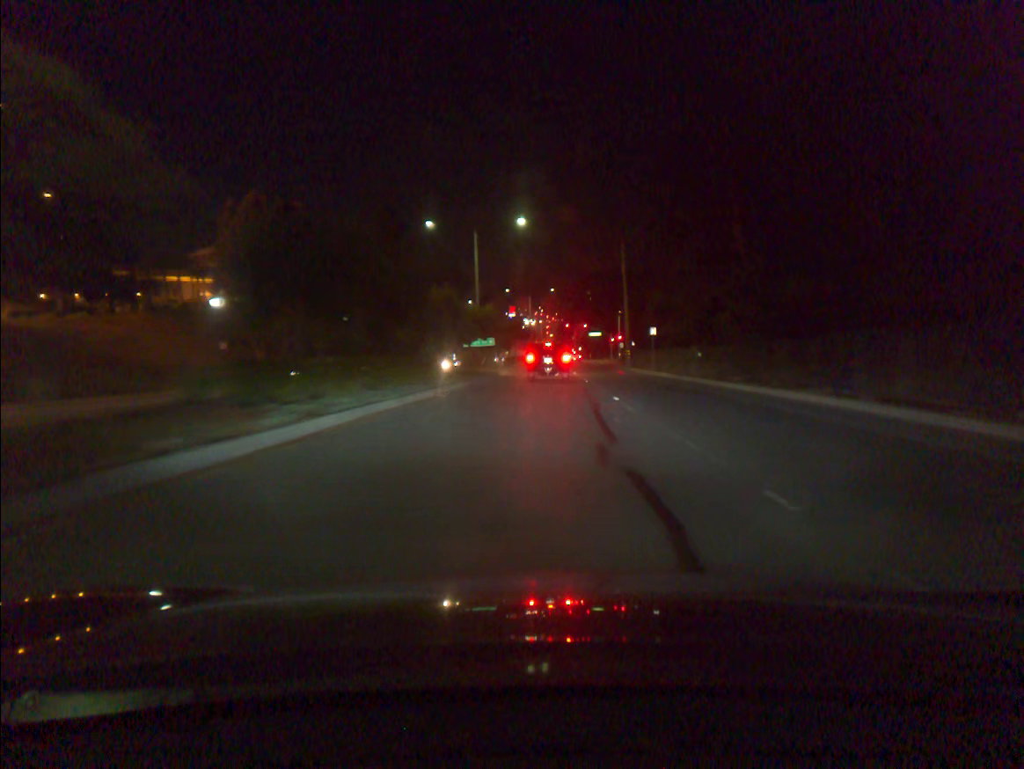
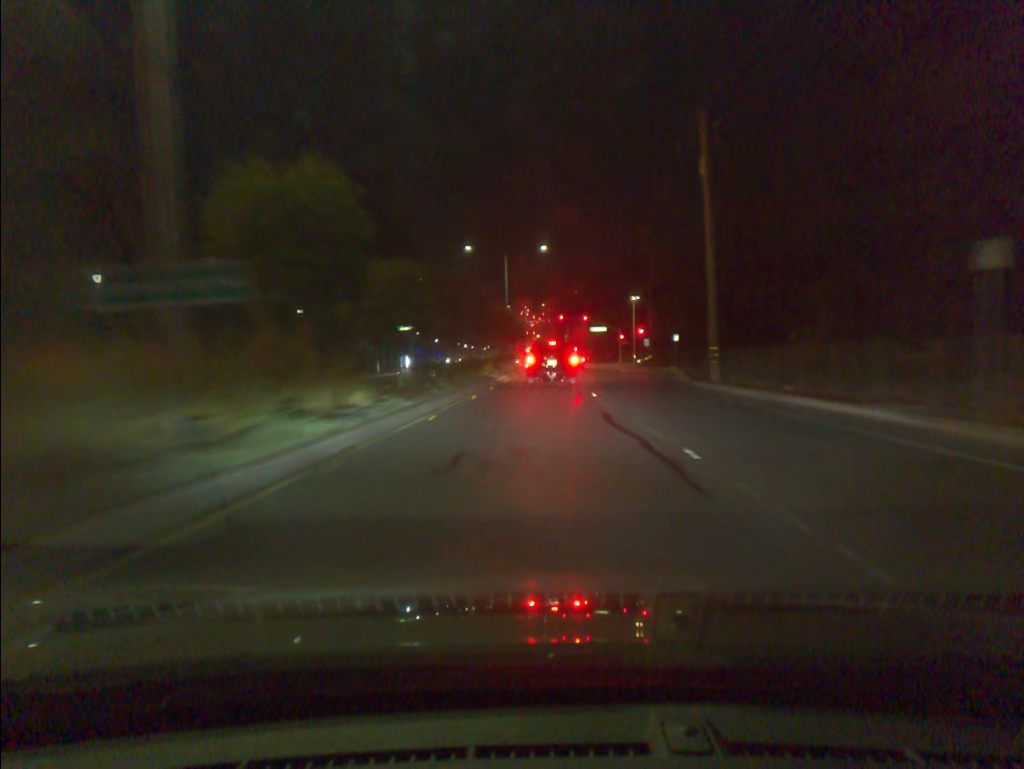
(+0.5, +40.8) m; +1°
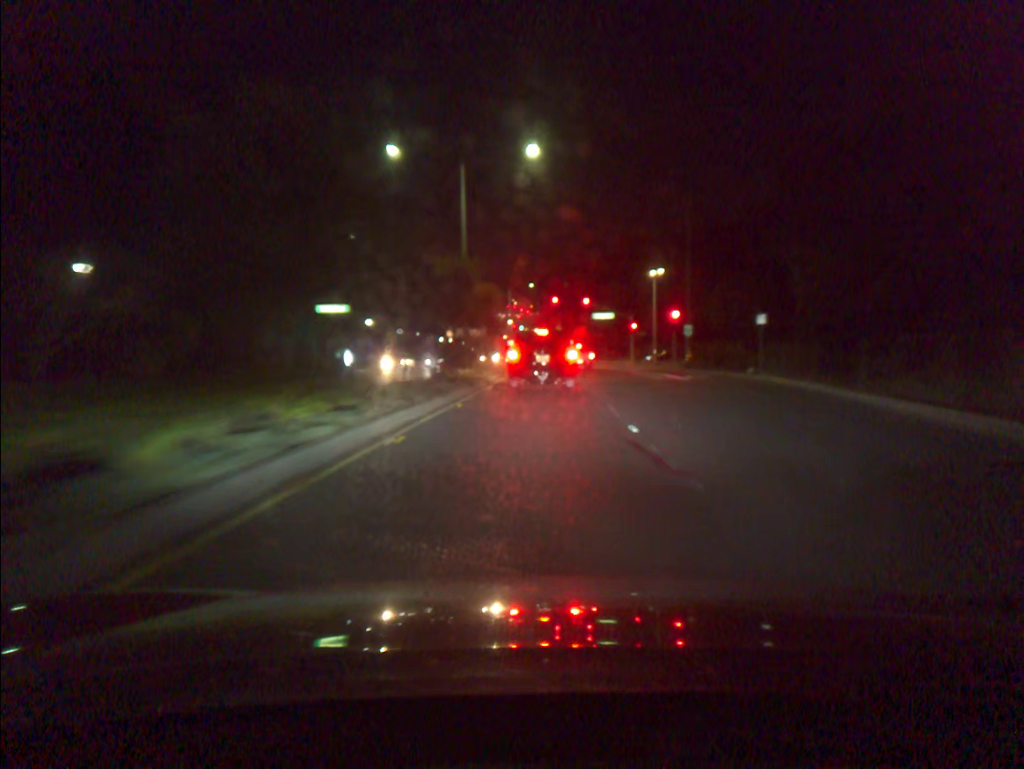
(+0.3, +27.2) m; +1°
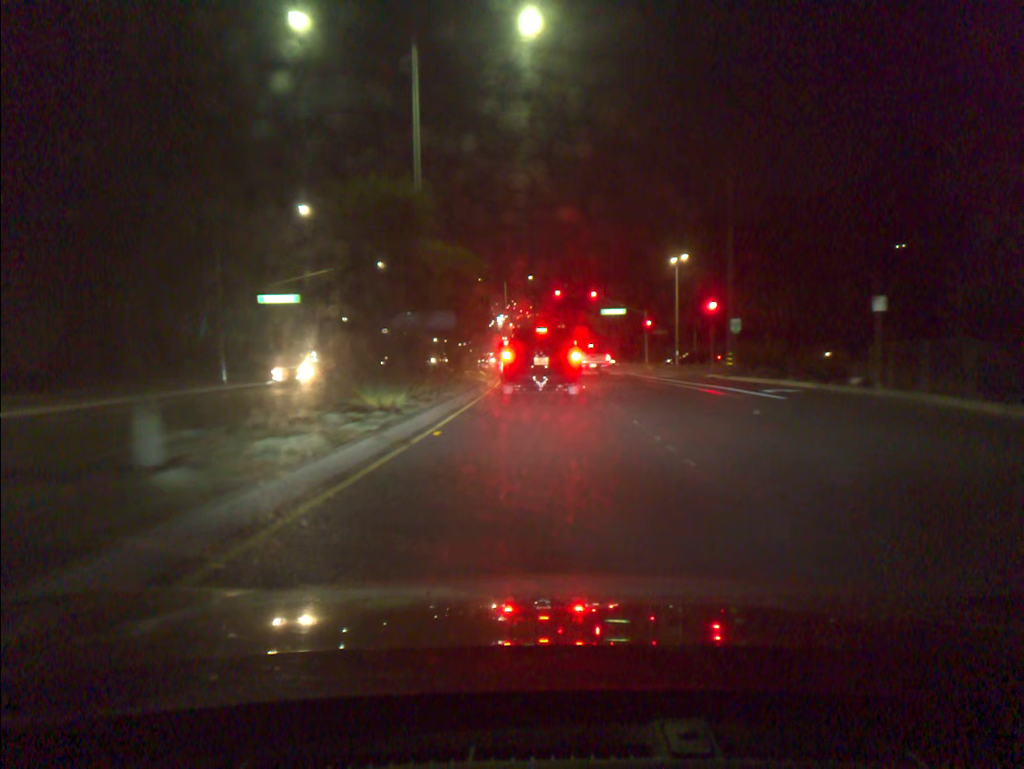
(0.0, +13.3) m; 0°
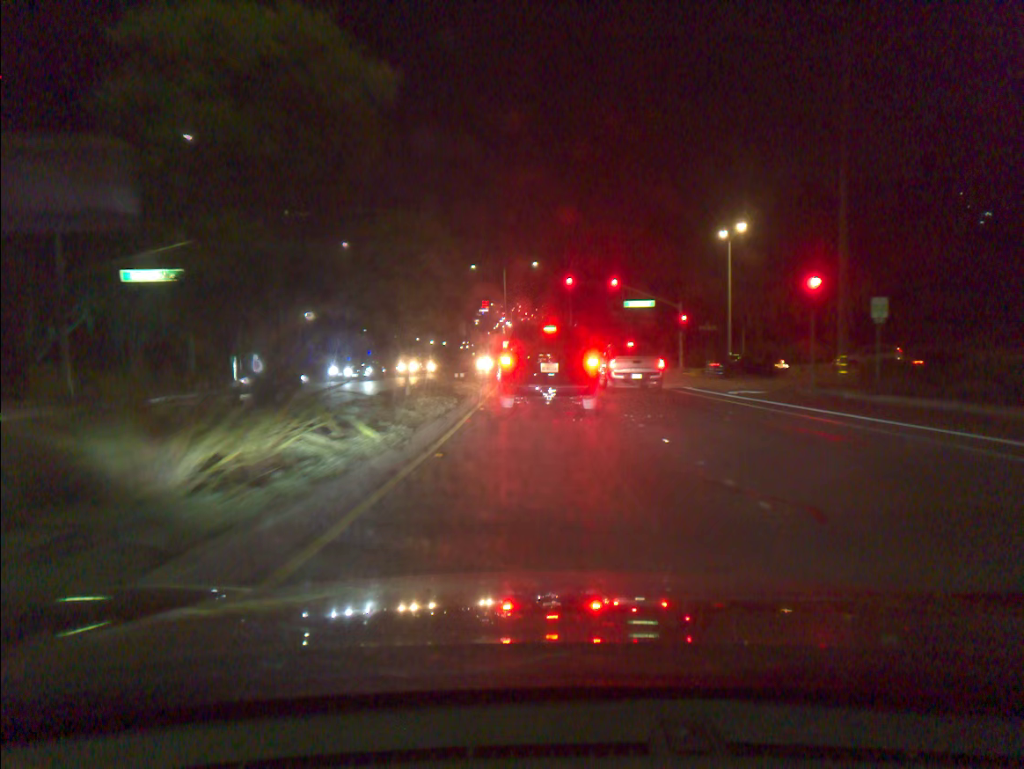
(0.0, +16.9) m; 0°
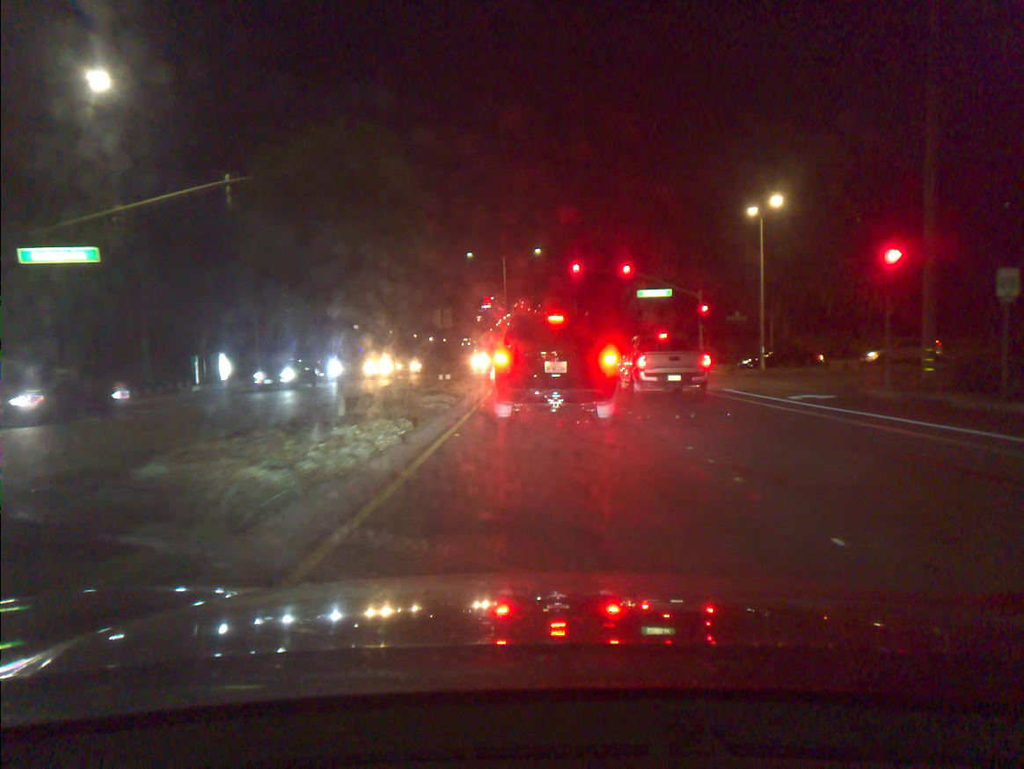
(0.0, +6.3) m; -1°
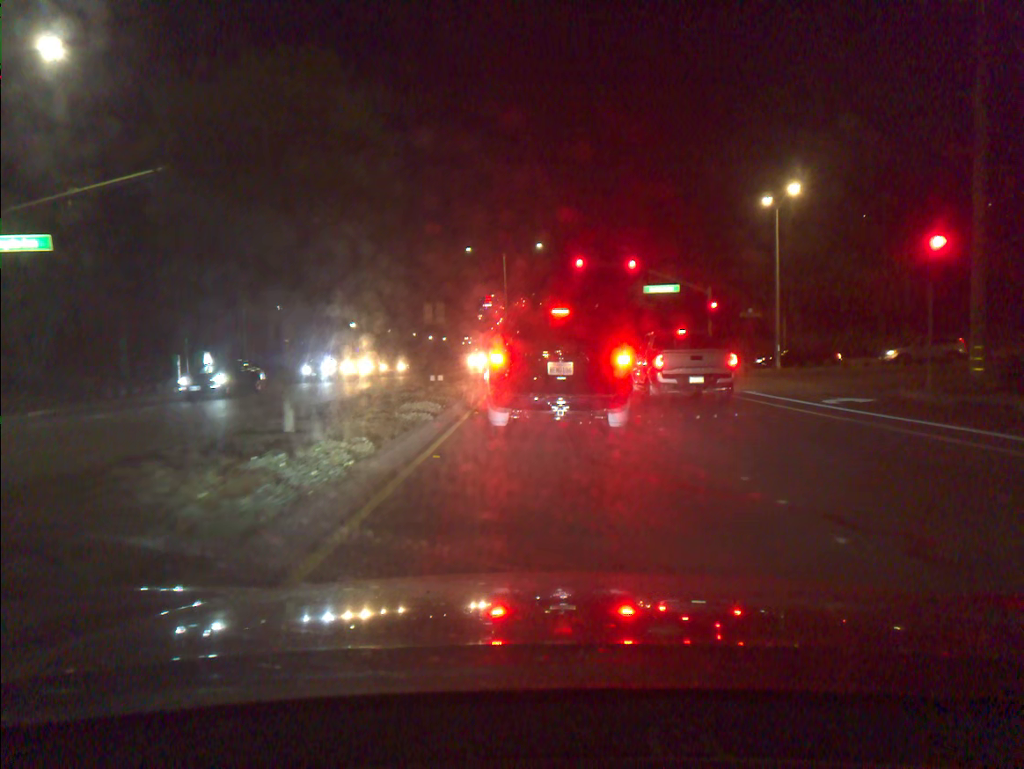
(0.0, +2.5) m; +1°
